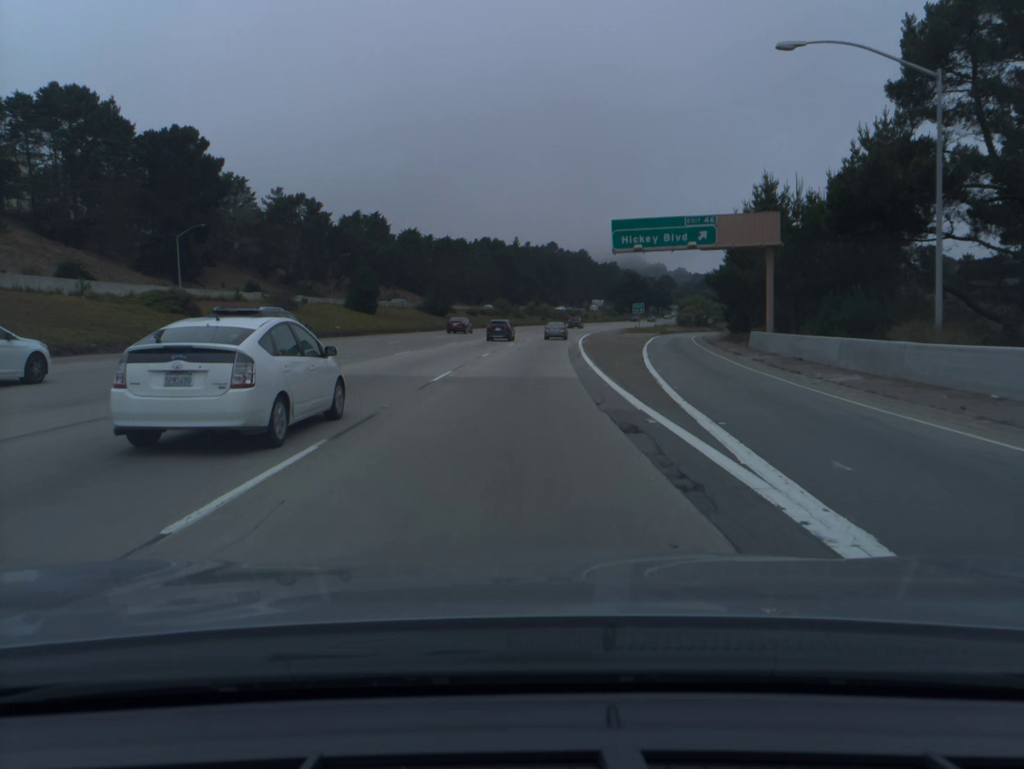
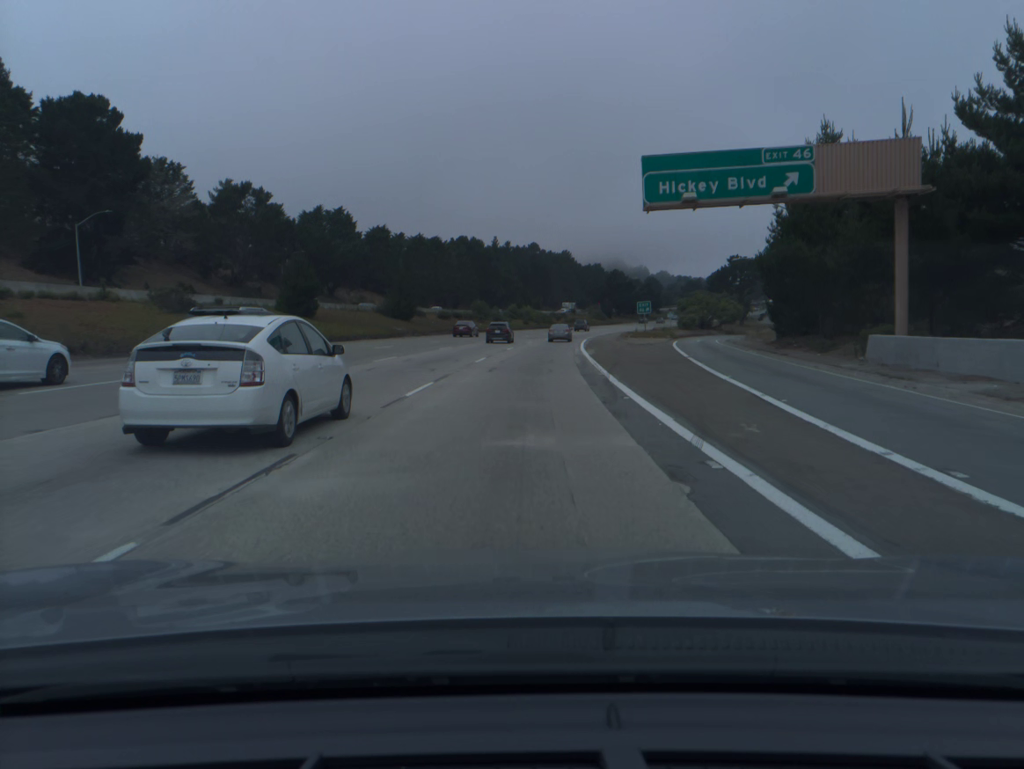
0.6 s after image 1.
(+0.2, +18.6) m; +1°
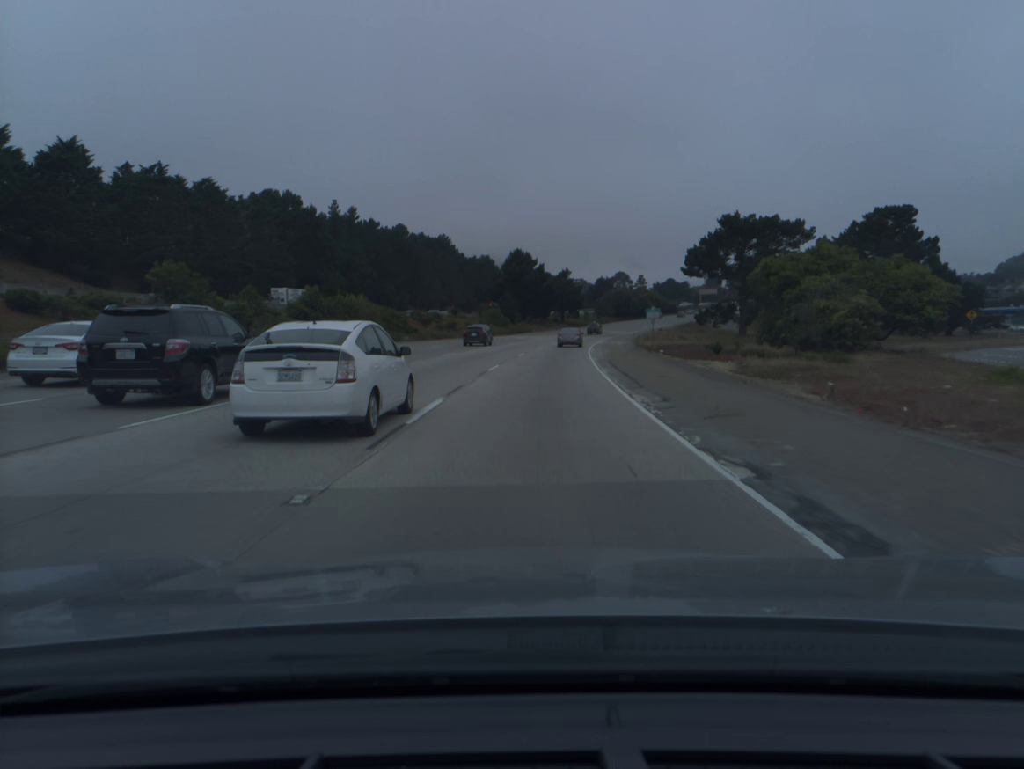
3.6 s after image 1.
(+6.2, +90.7) m; +8°
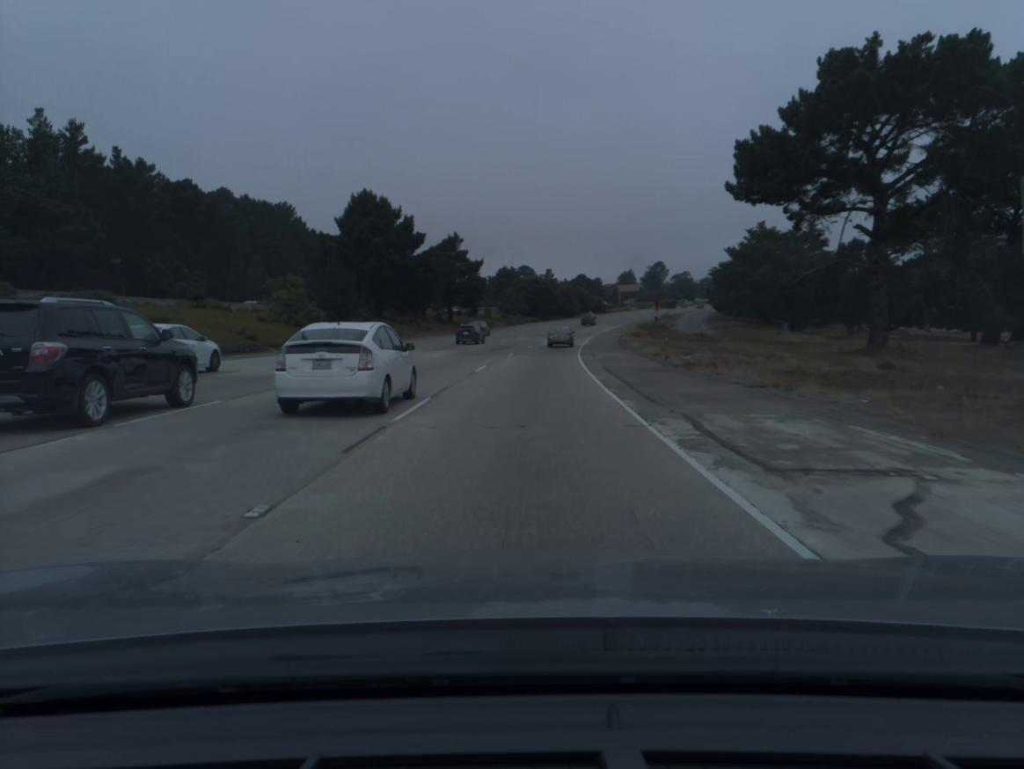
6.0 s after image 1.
(+4.9, +71.5) m; +7°
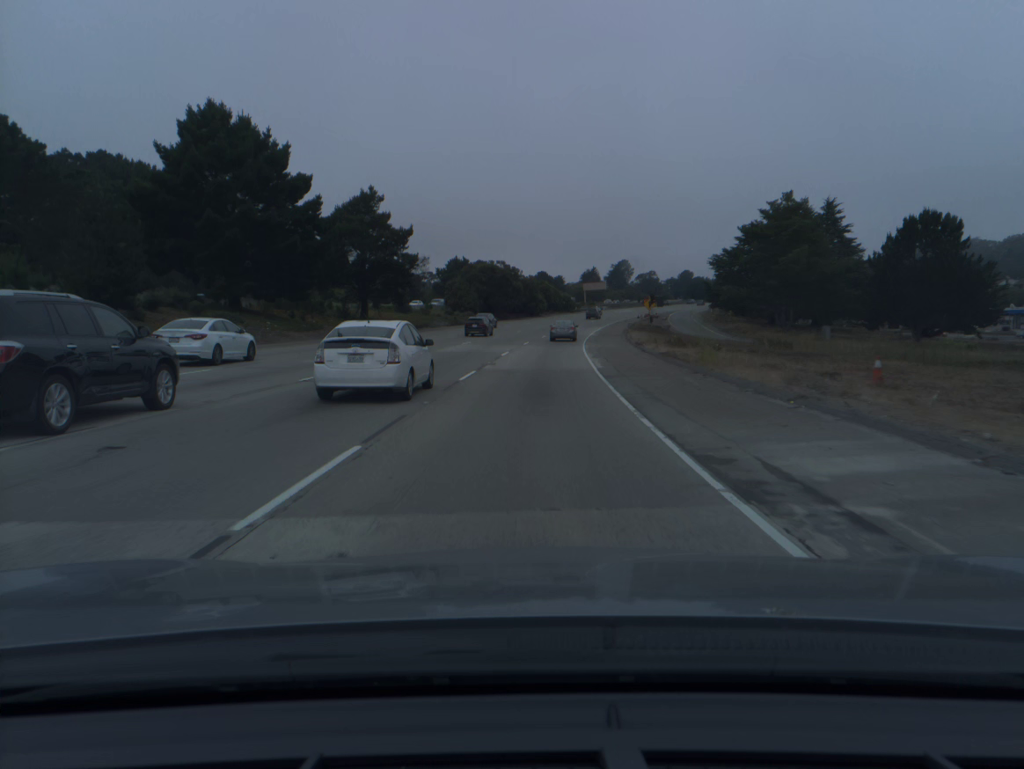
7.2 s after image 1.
(+0.9, +35.5) m; +3°
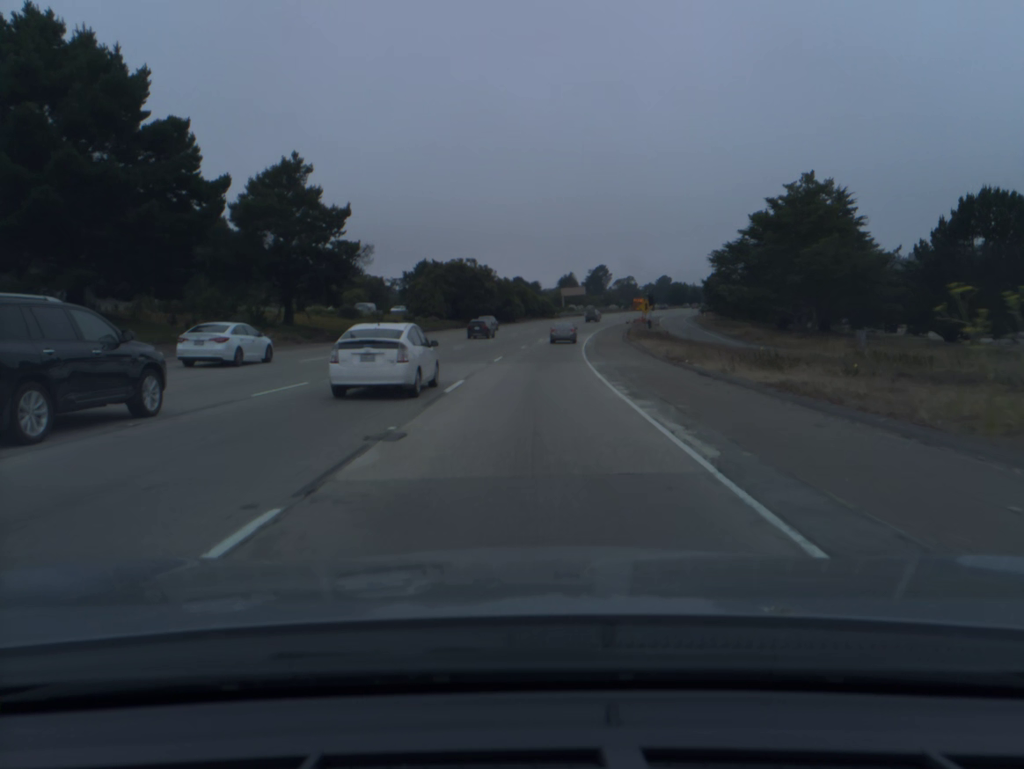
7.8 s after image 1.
(+0.3, +17.7) m; +2°
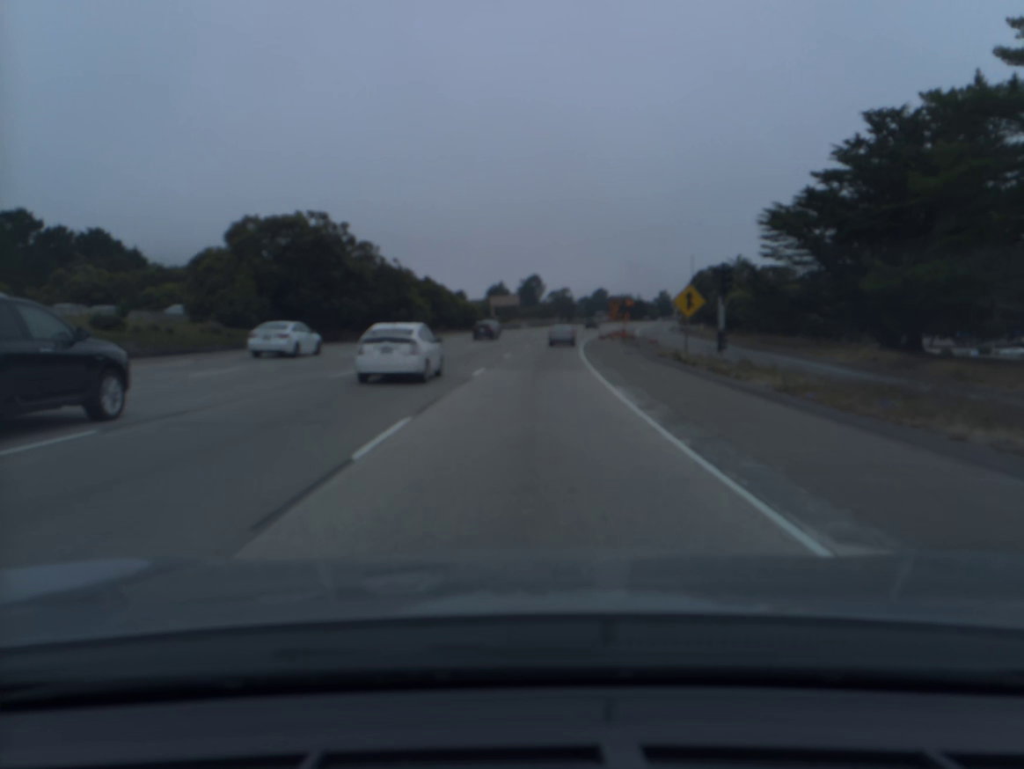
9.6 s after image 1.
(+2.3, +52.4) m; +5°
